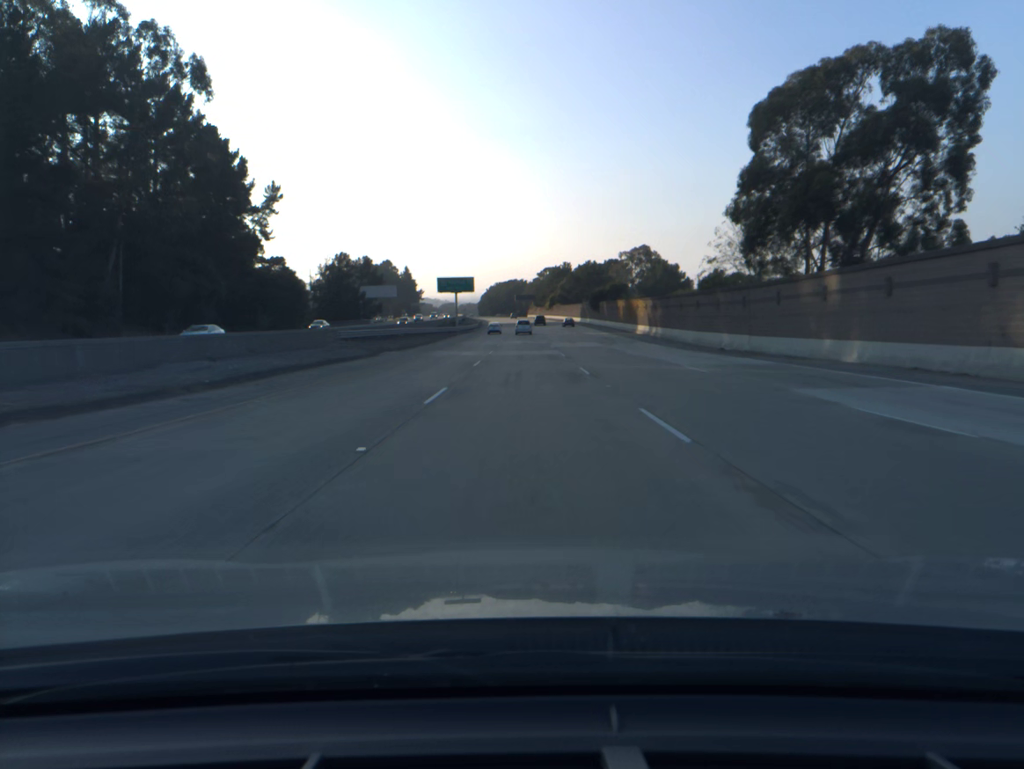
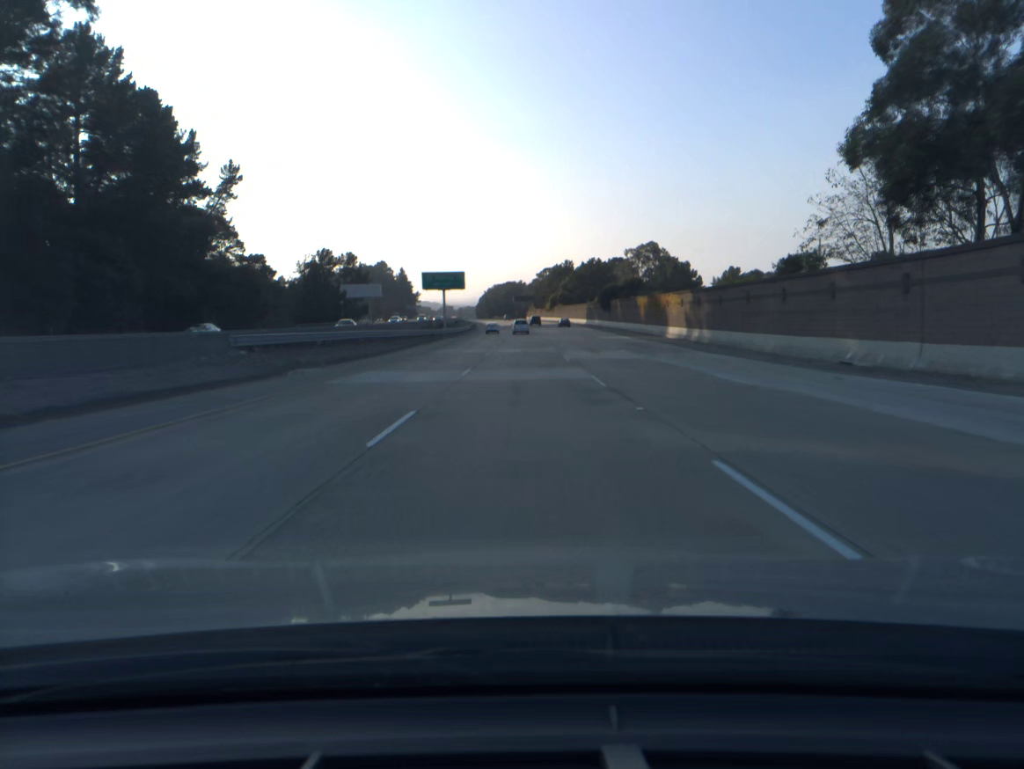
(0.0, +19.9) m; 0°
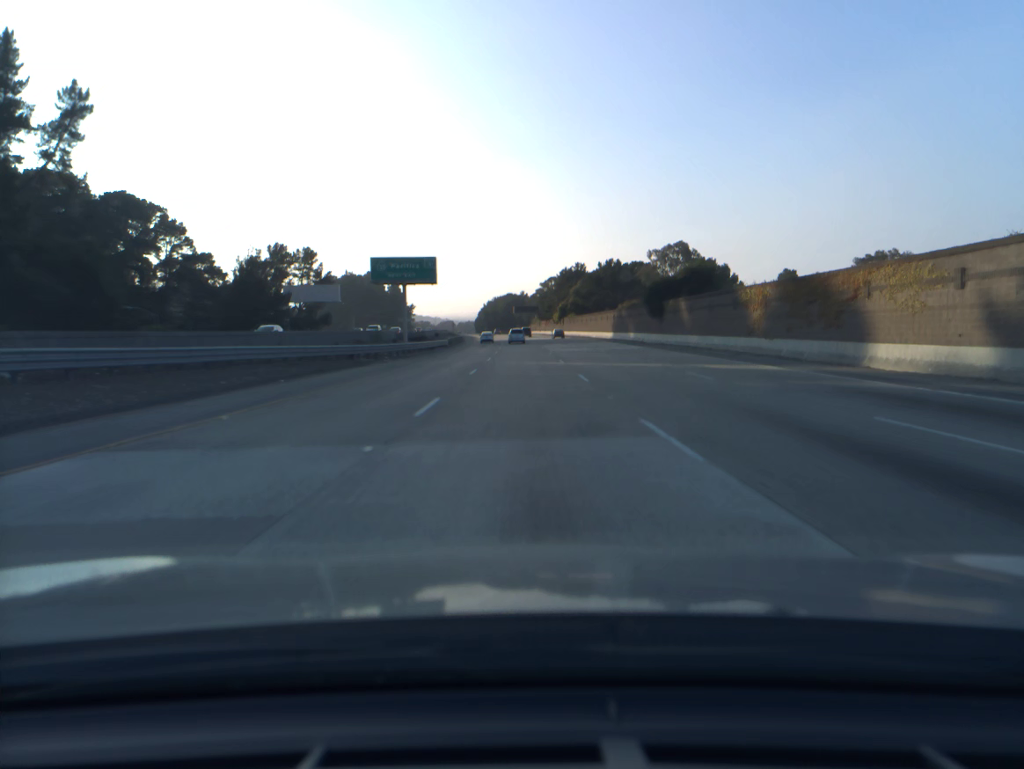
(0.0, +39.6) m; 0°
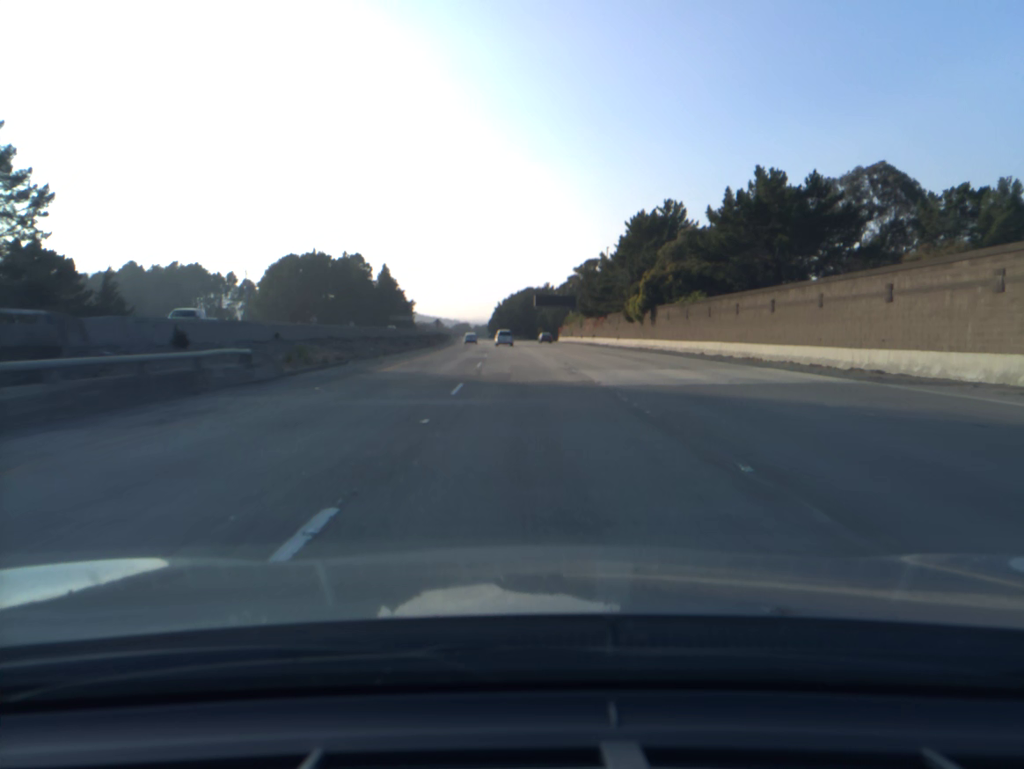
(-0.9, +98.7) m; -1°
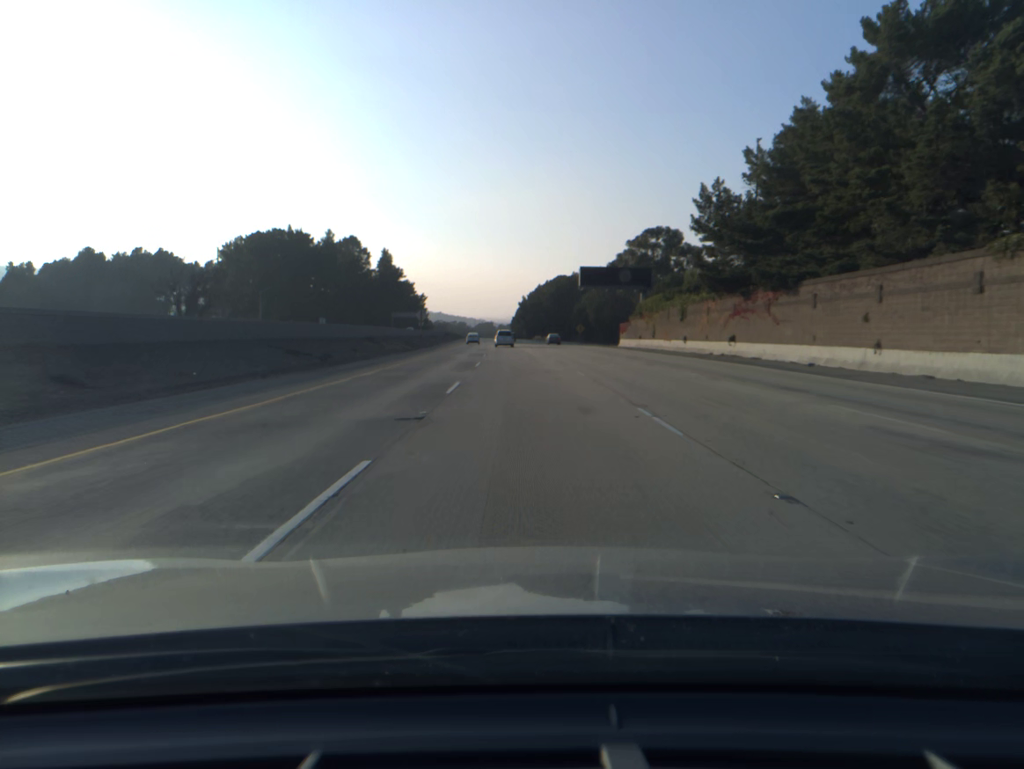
(-0.9, +59.4) m; -2°
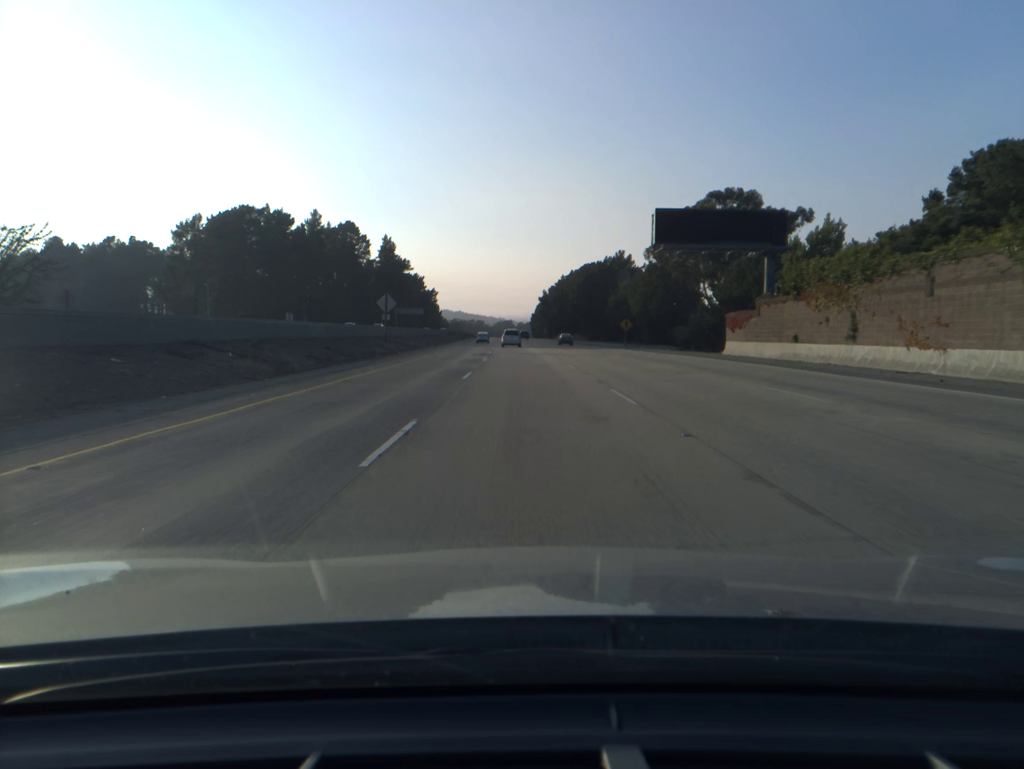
(-0.5, +39.6) m; -1°
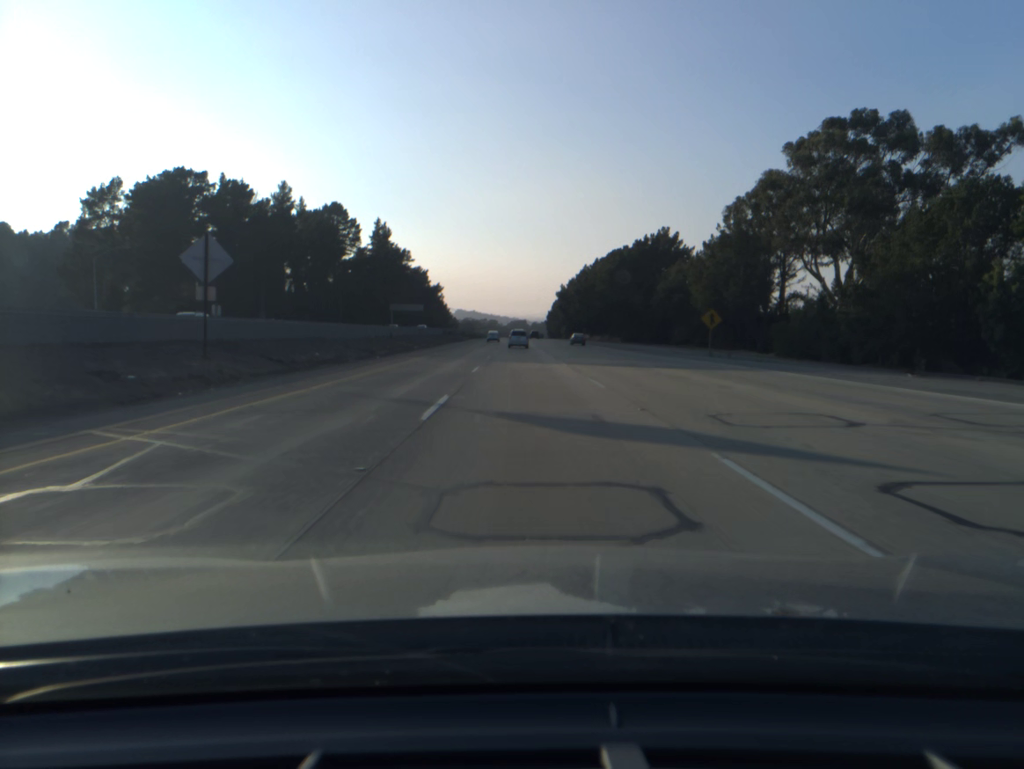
(-0.3, +39.4) m; -1°
